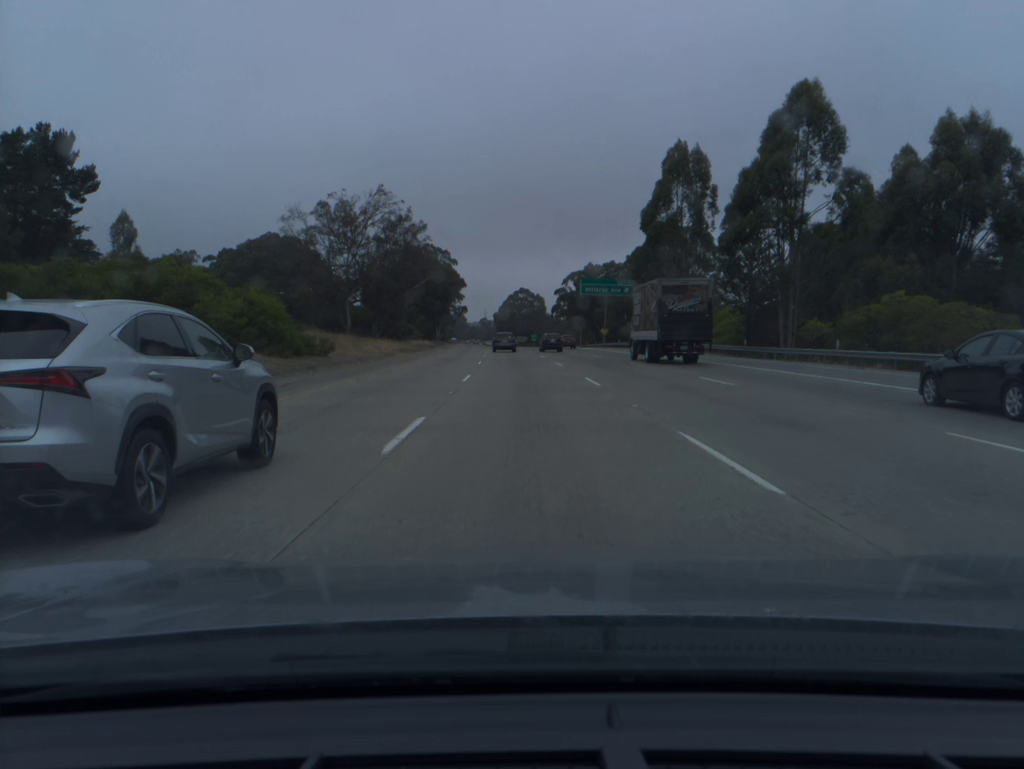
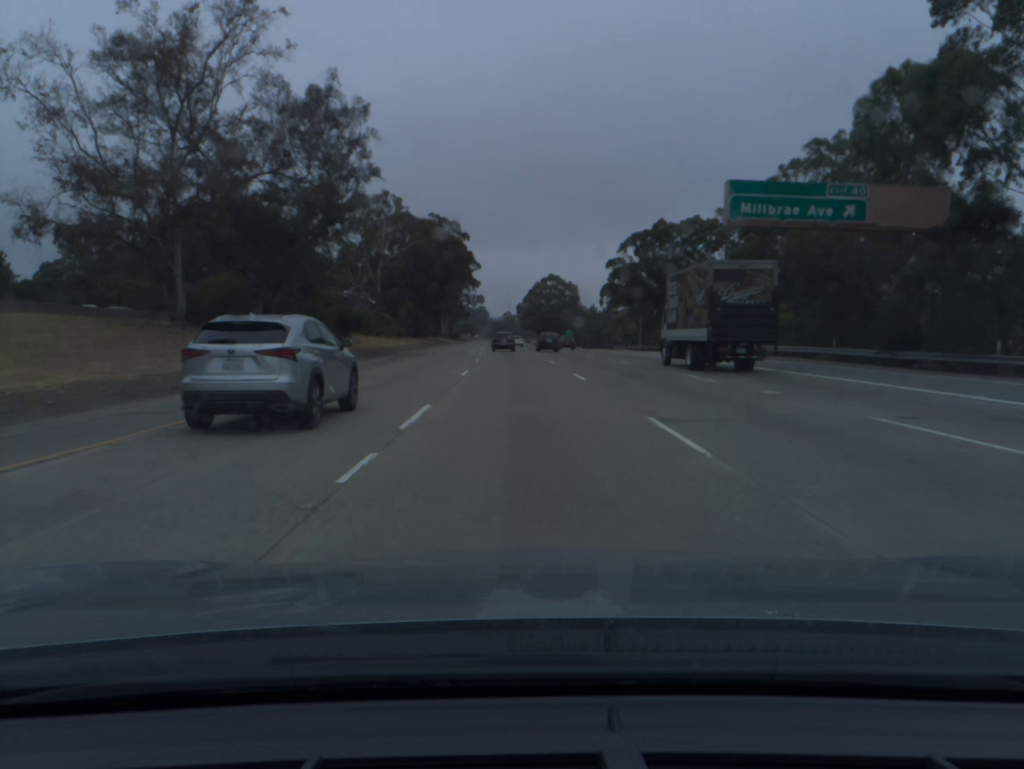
(-0.9, +56.2) m; -2°
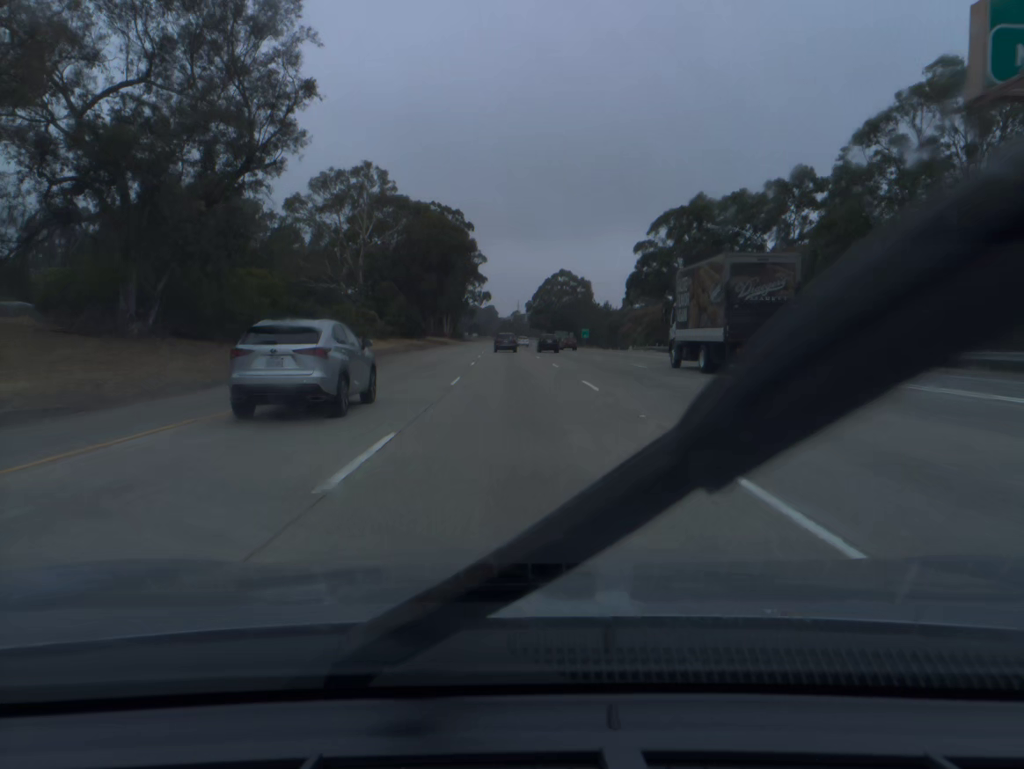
(-0.1, +18.9) m; -1°
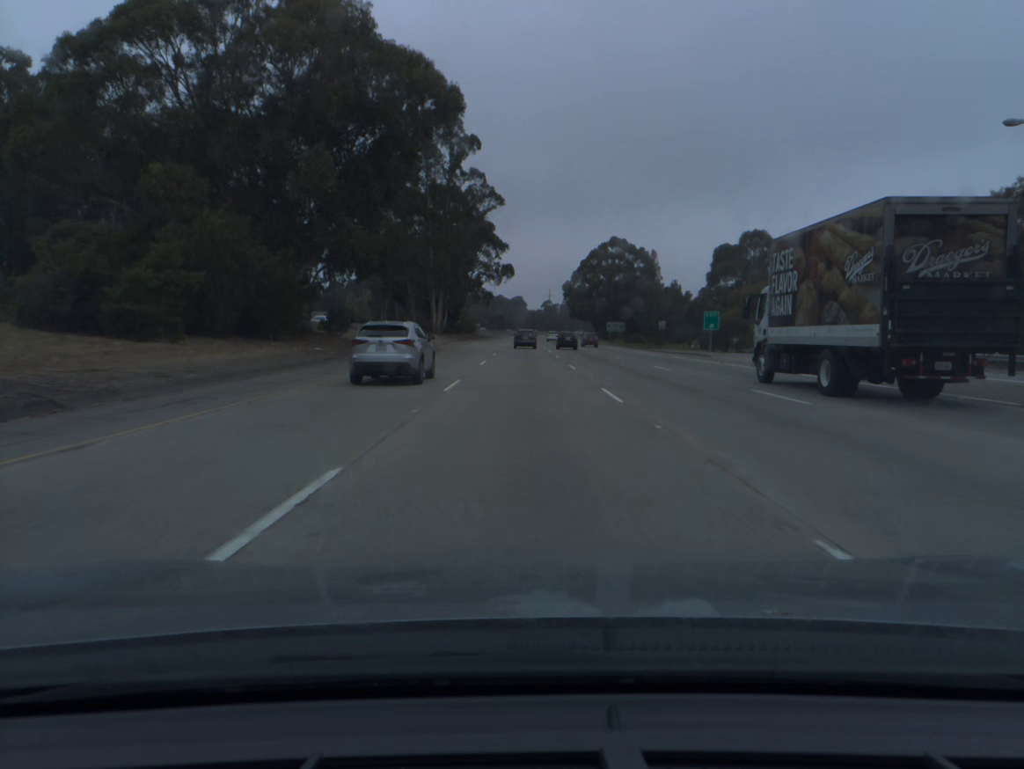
(-1.7, +76.1) m; -2°
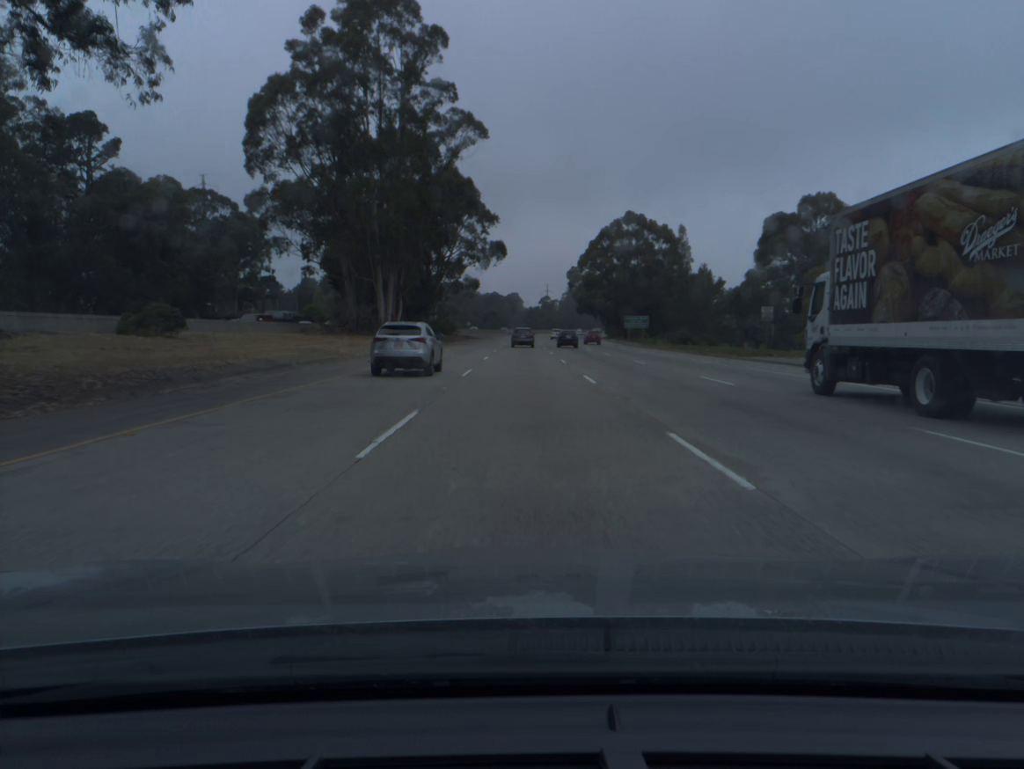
(+0.1, +38.2) m; 0°
